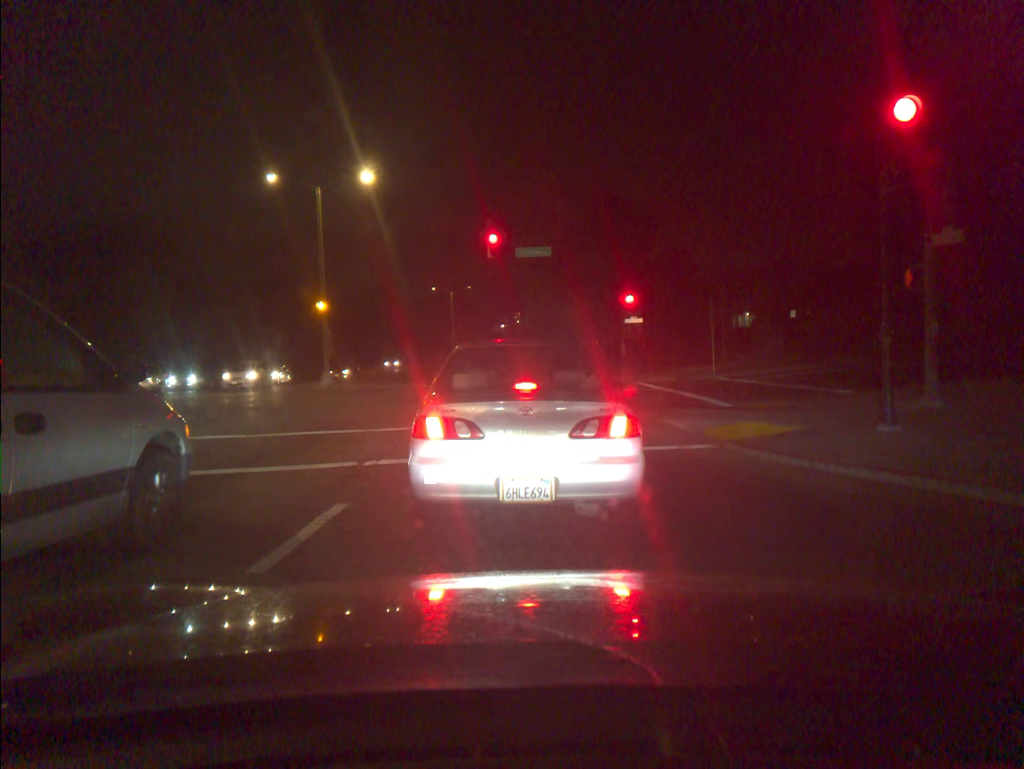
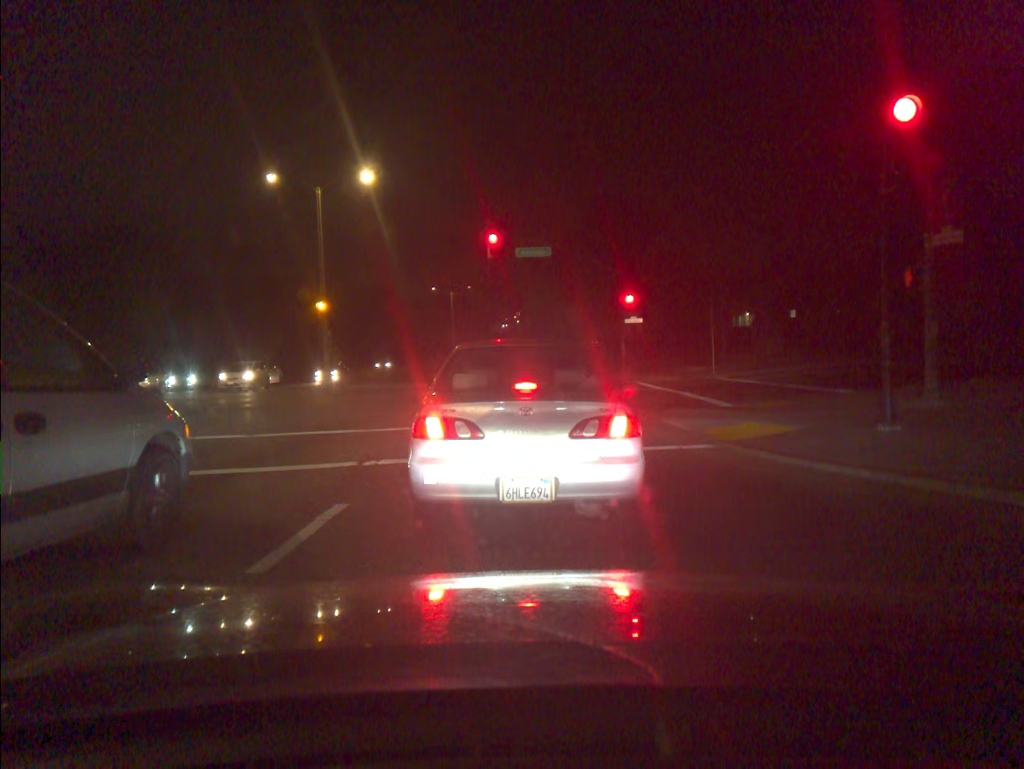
(0.0, 0.0) m; 0°
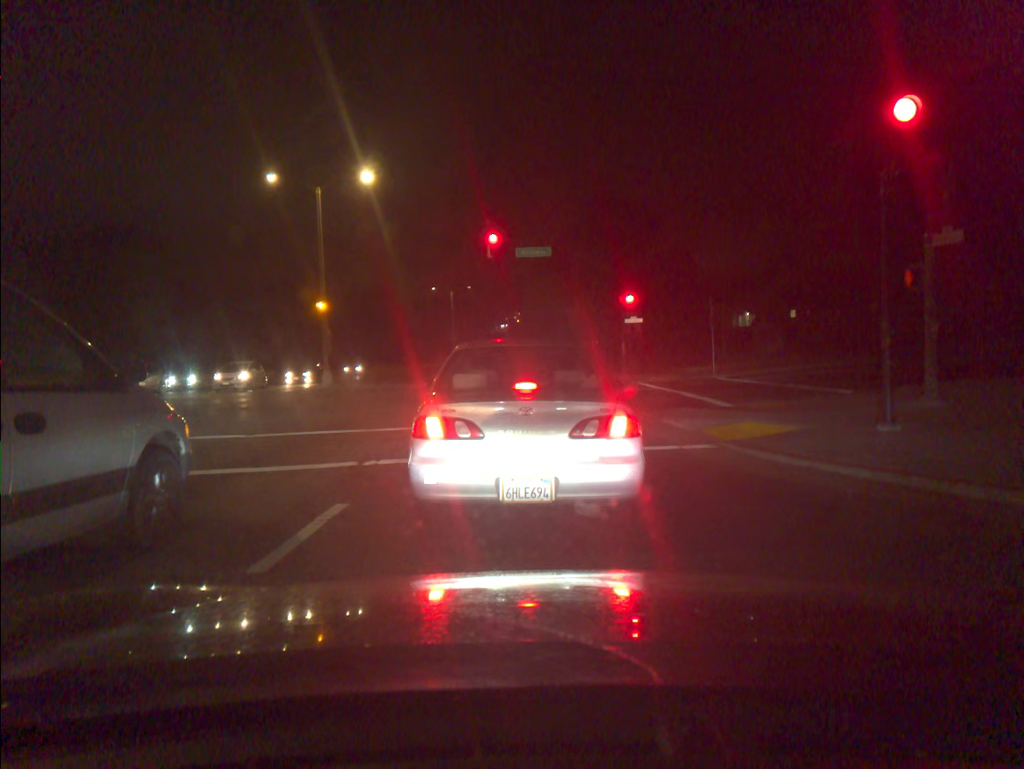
(0.0, 0.0) m; 0°
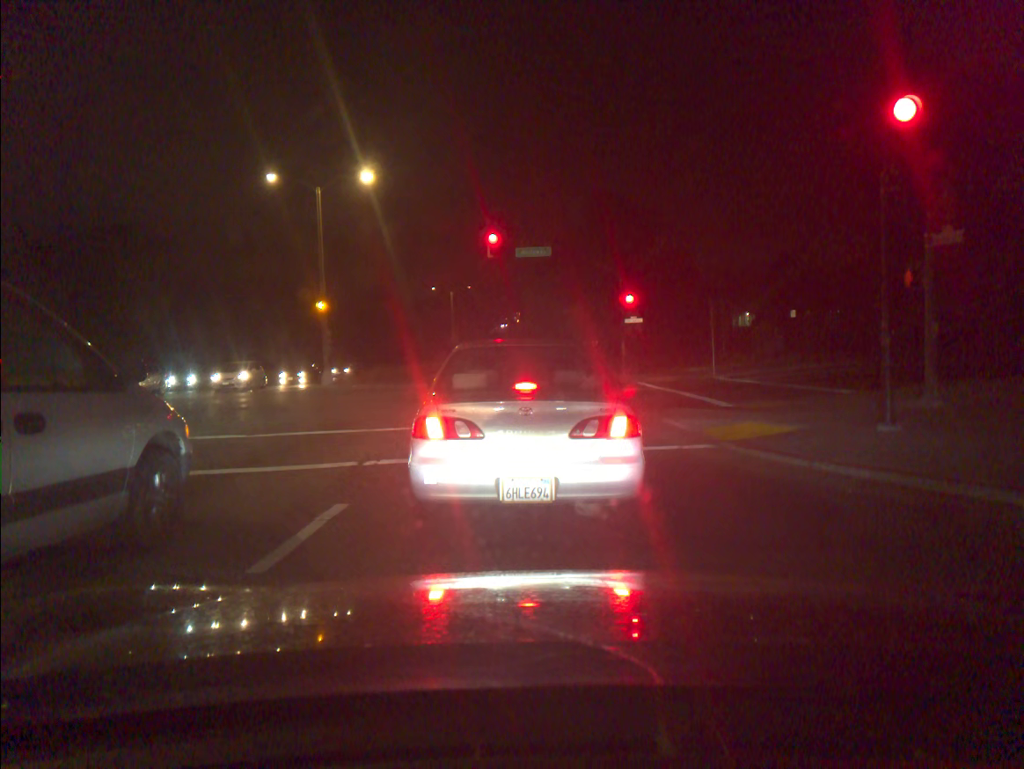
(0.0, 0.0) m; 0°
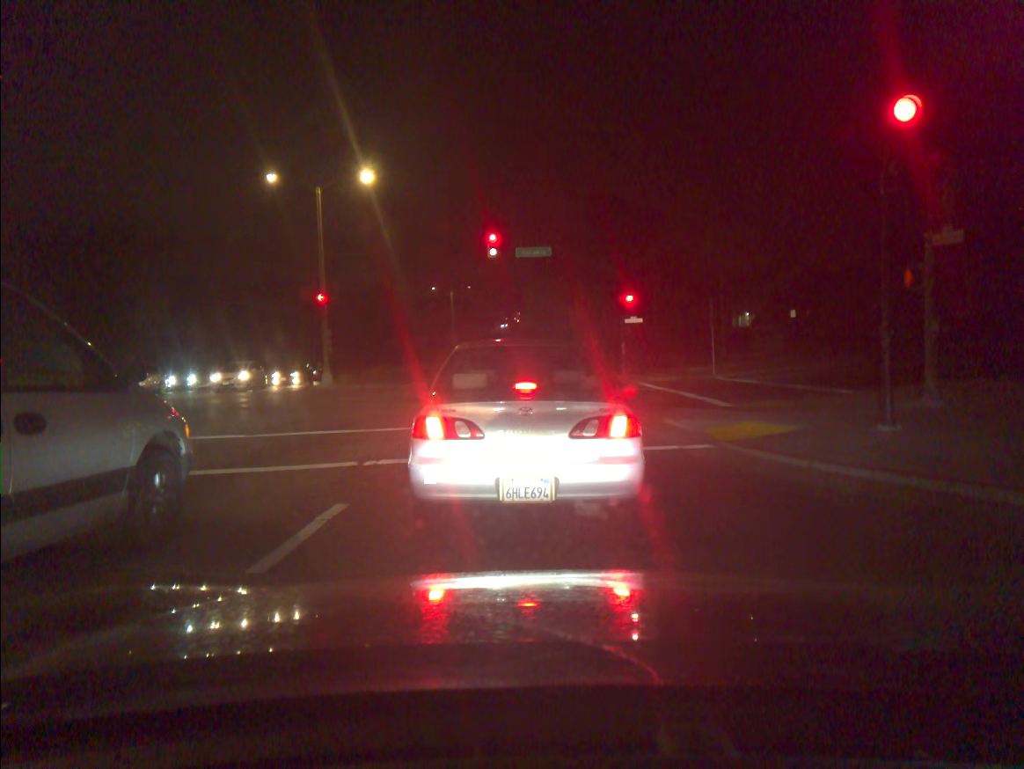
(0.0, 0.0) m; 0°
